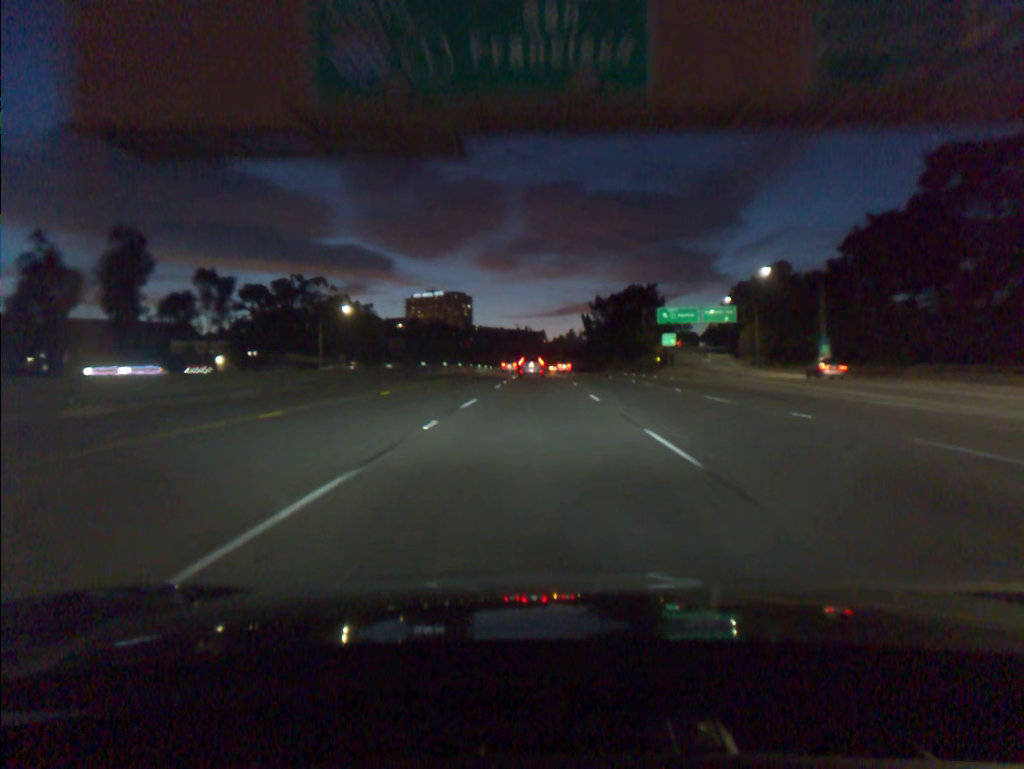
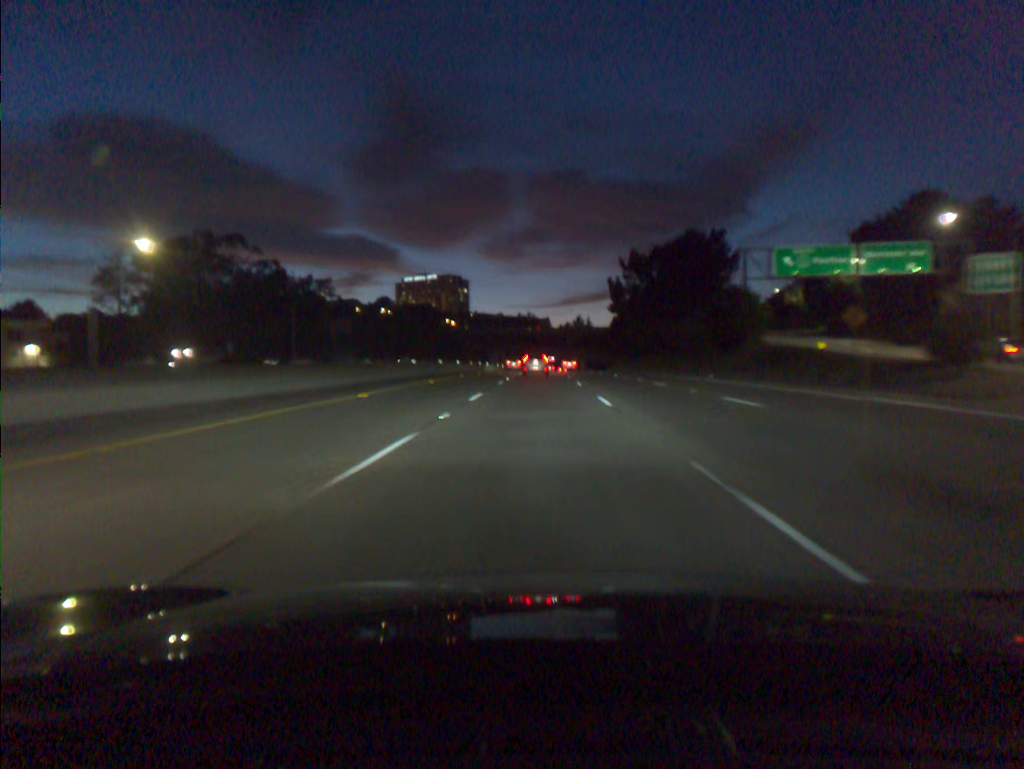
(-0.2, +64.4) m; 0°
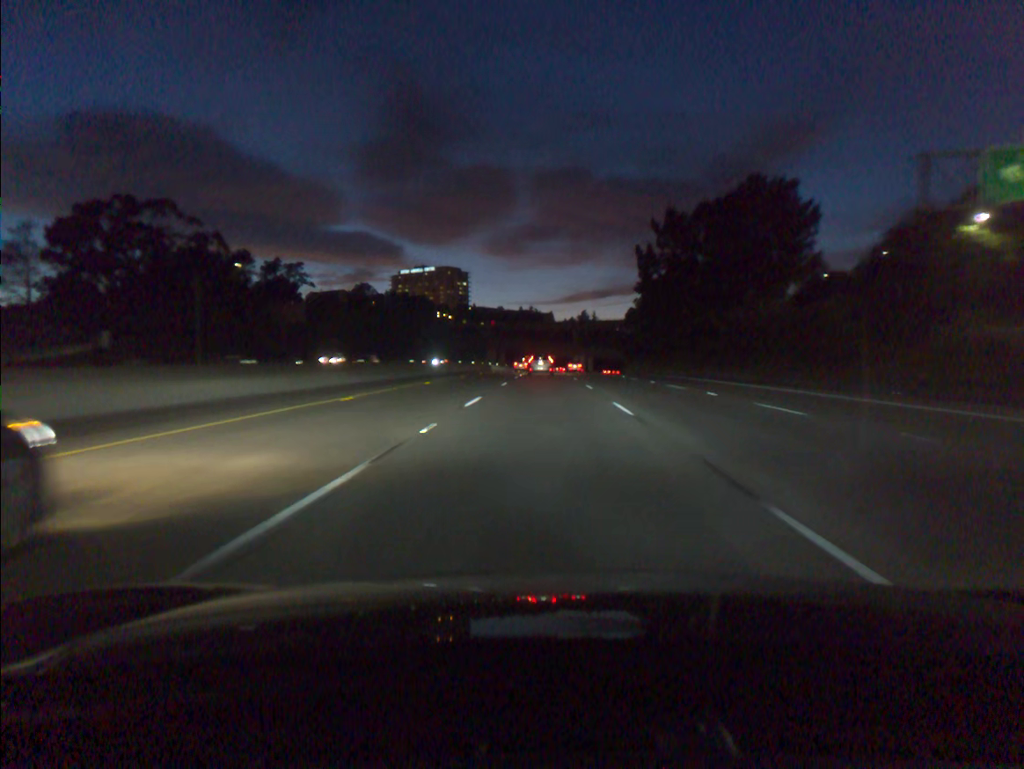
(0.0, +32.0) m; 0°
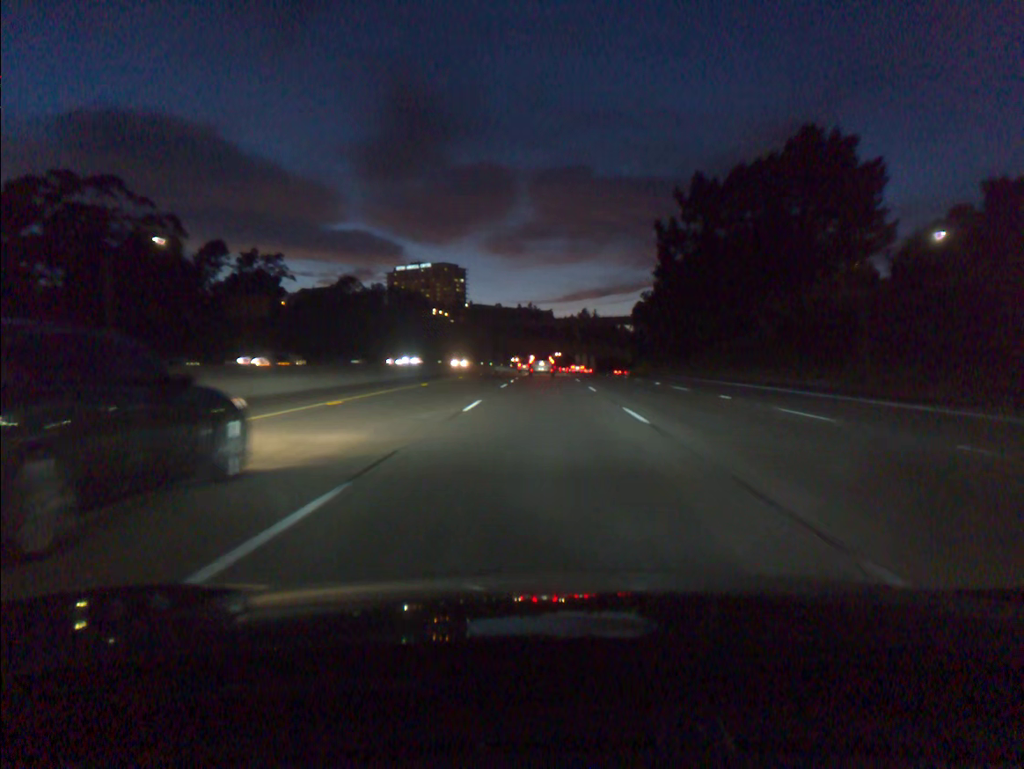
(0.0, +16.0) m; 0°
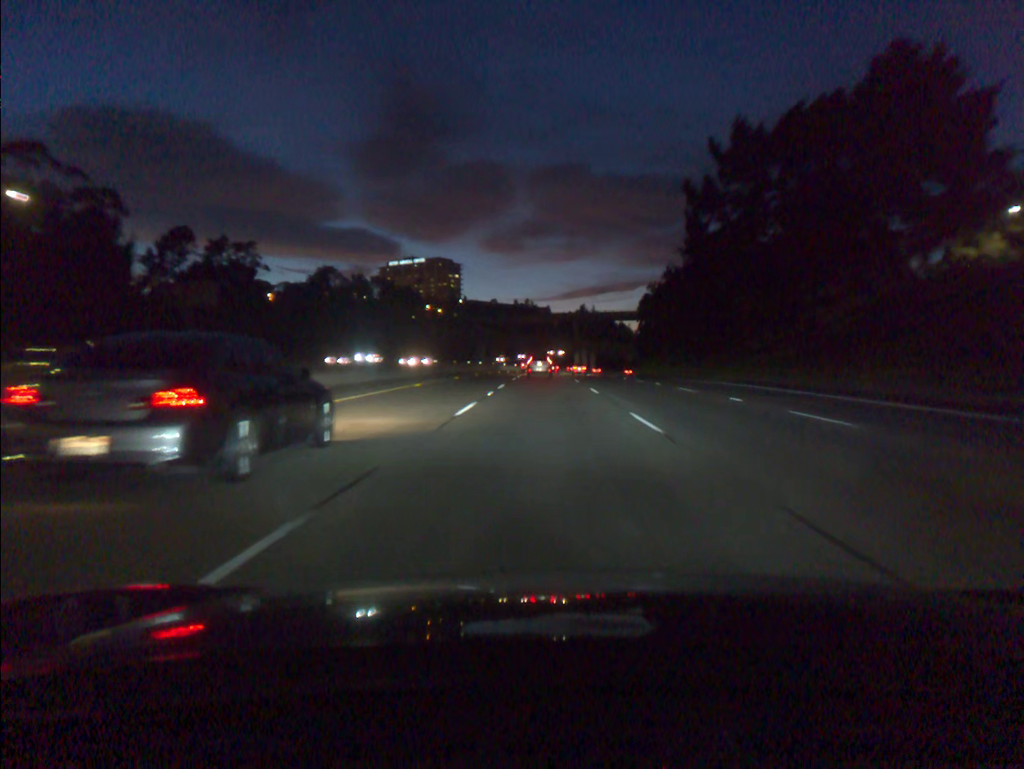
(0.0, +16.0) m; 0°
